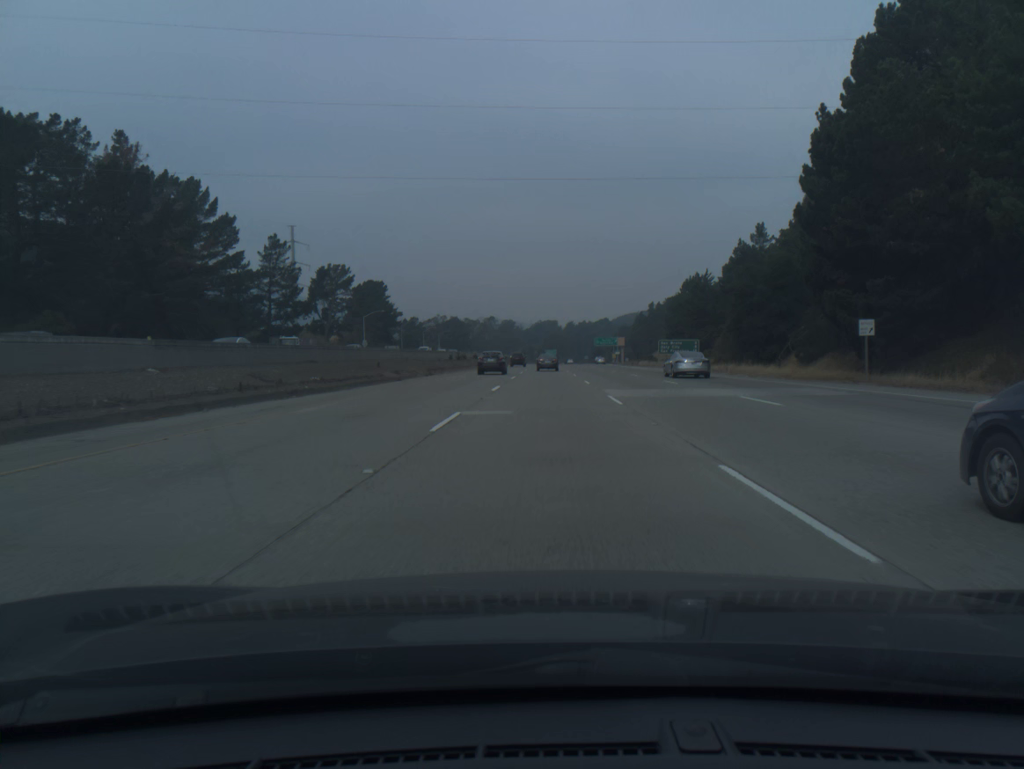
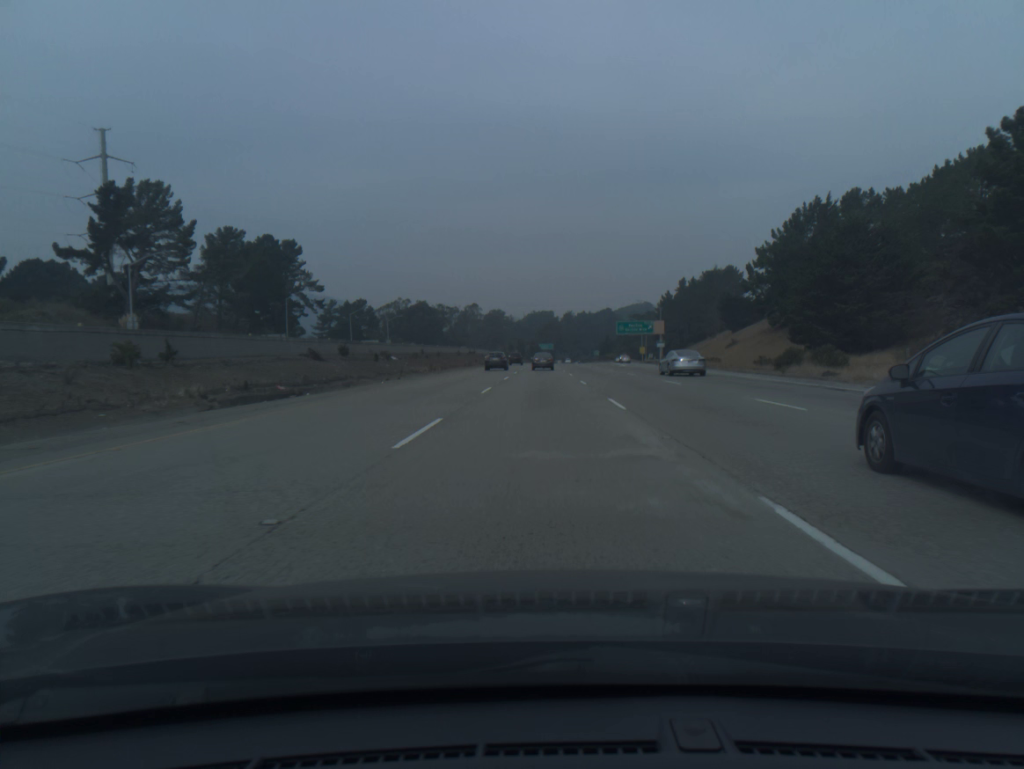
(+0.5, +89.9) m; 0°
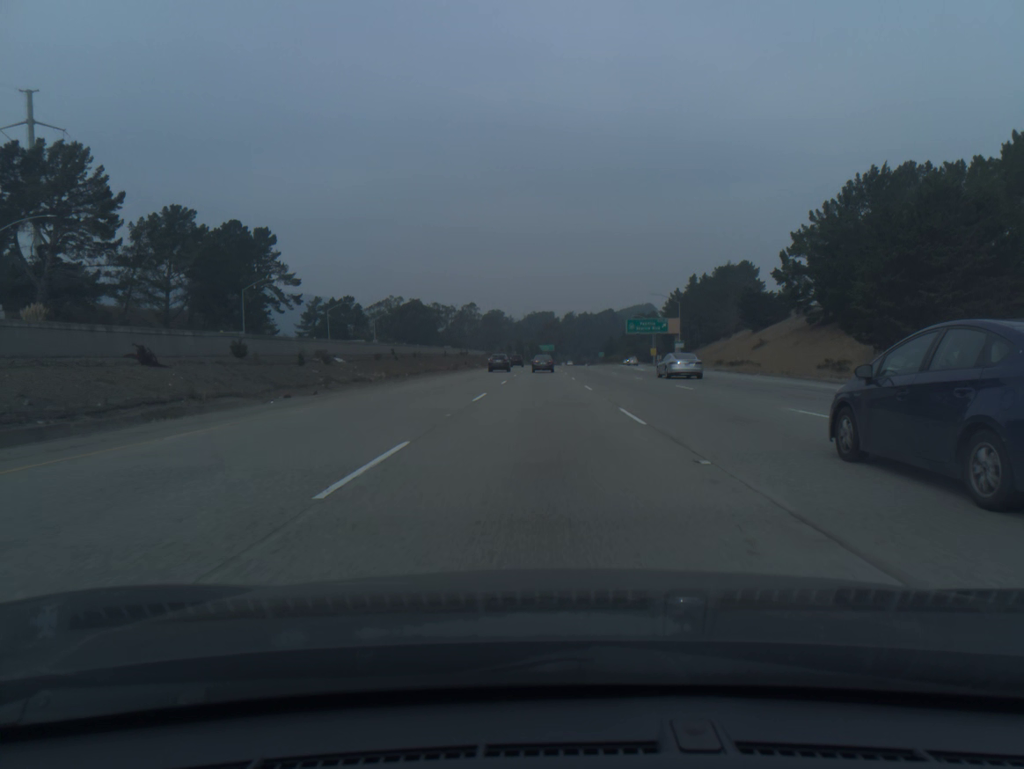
(0.0, +17.9) m; 0°
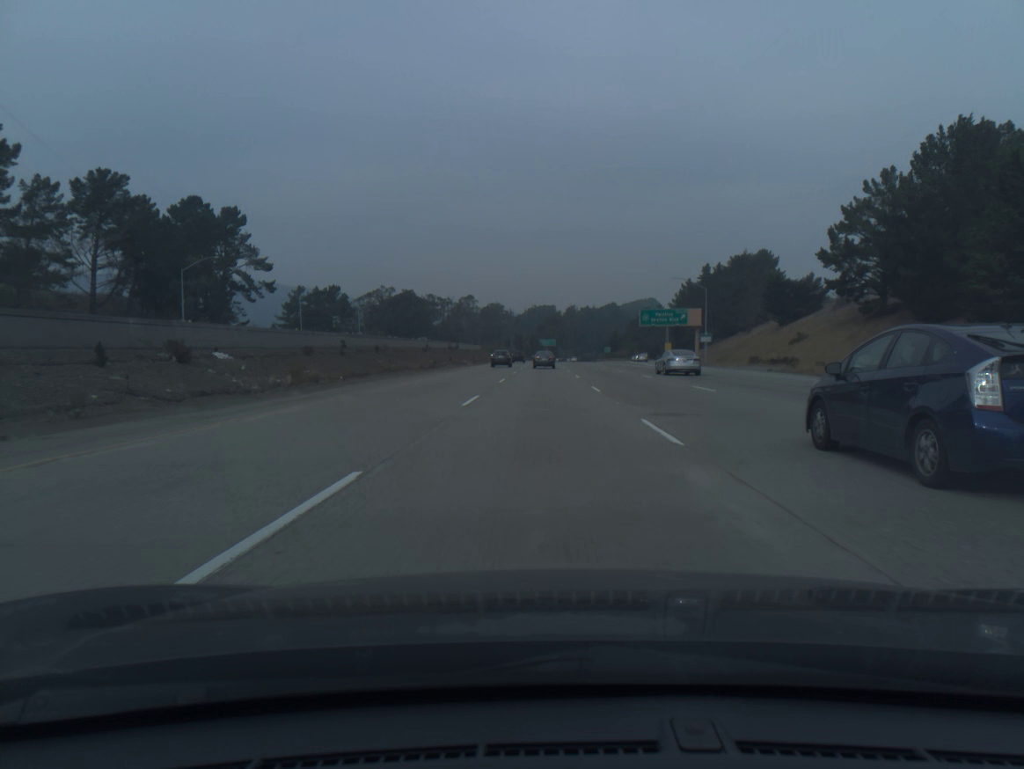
(0.0, +17.9) m; 0°
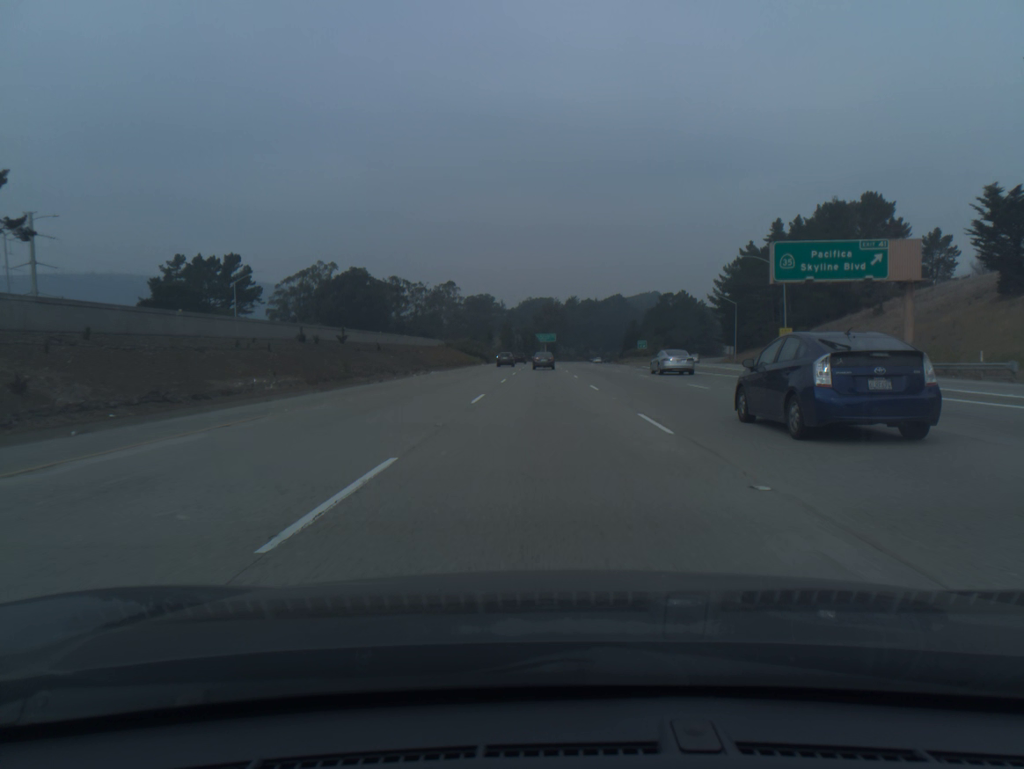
(+0.1, +71.7) m; 0°
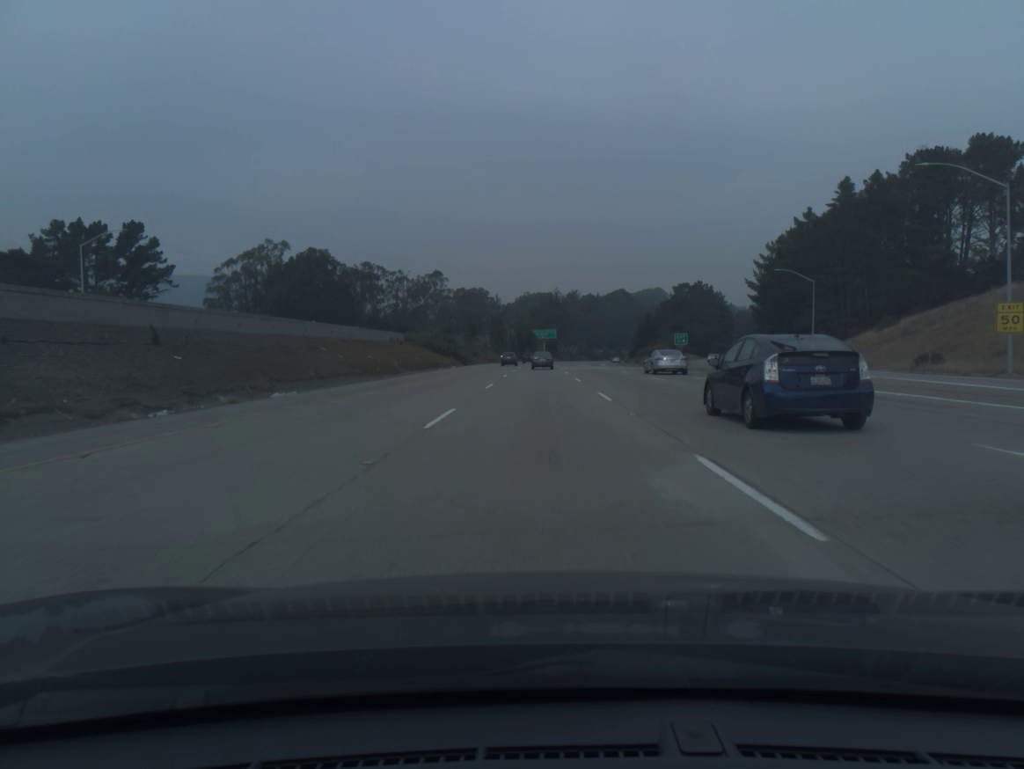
(+0.1, +35.9) m; 0°
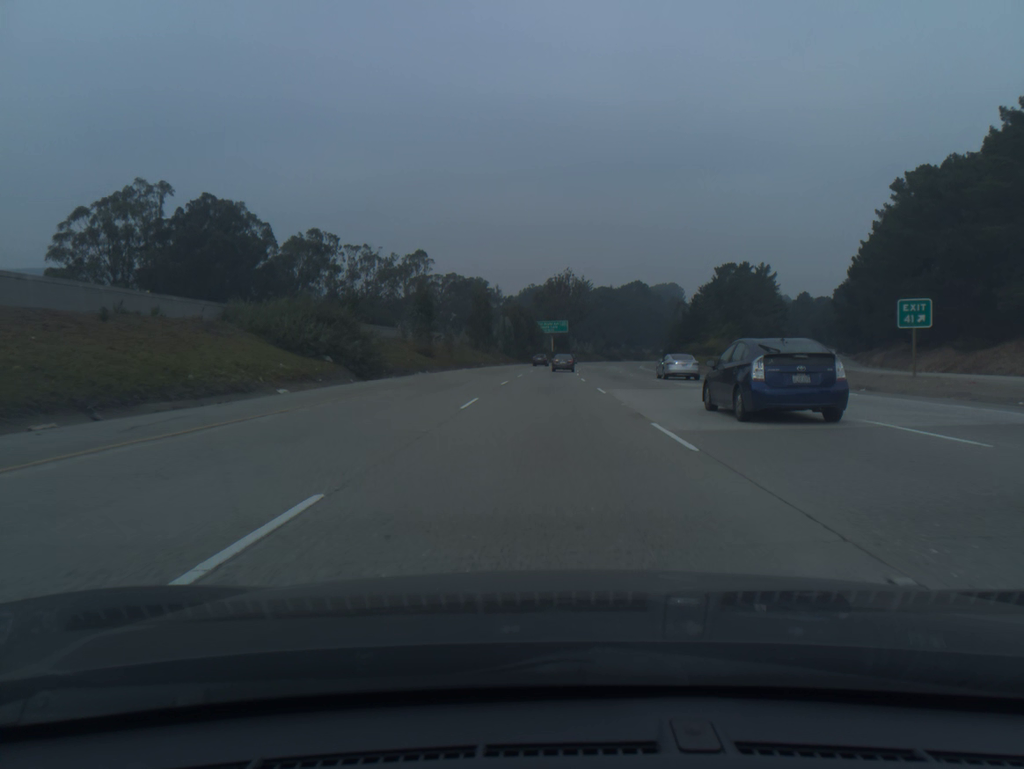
(-0.2, +53.9) m; 0°
